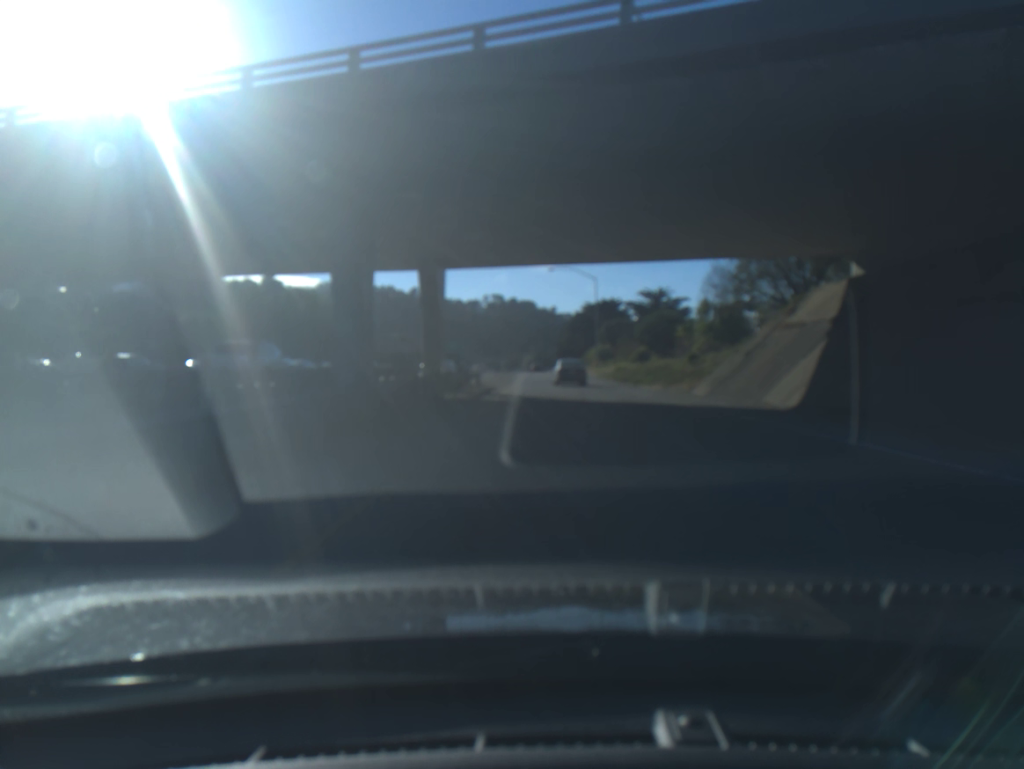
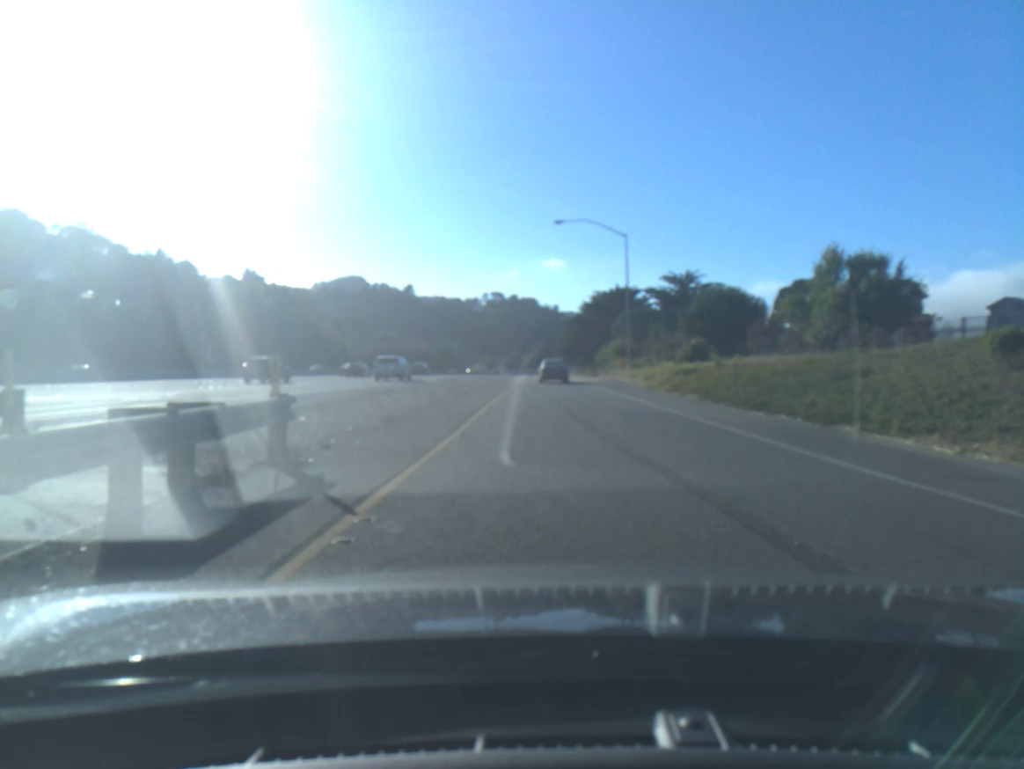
(+0.1, +29.8) m; 0°
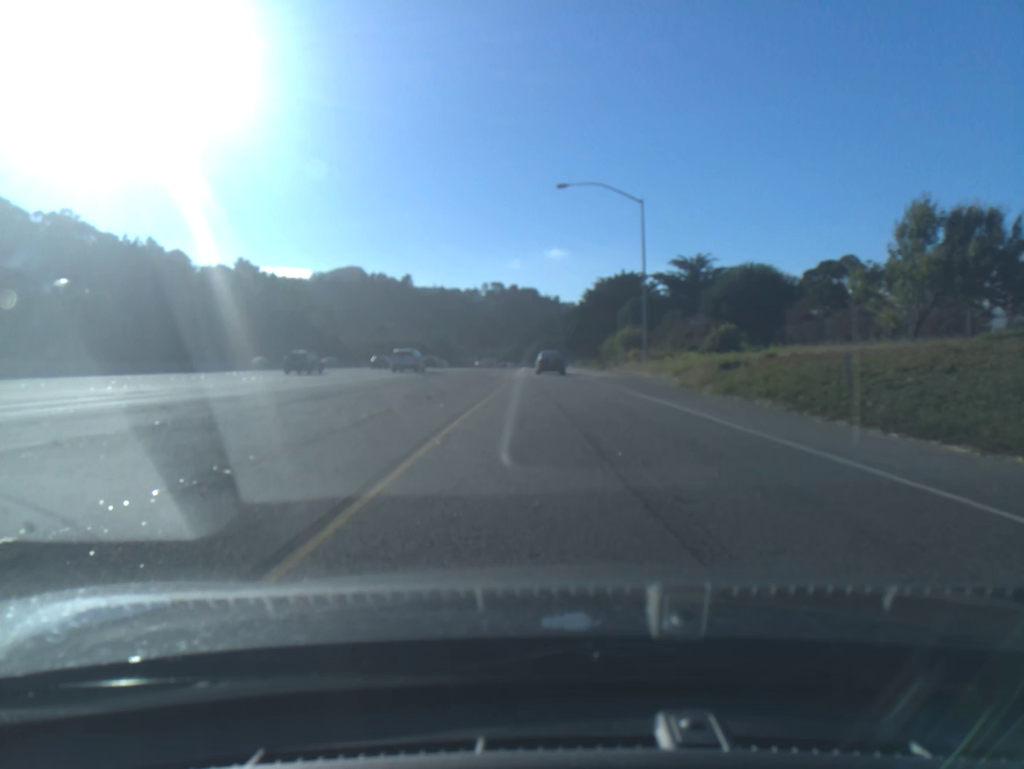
(0.0, +9.1) m; 0°
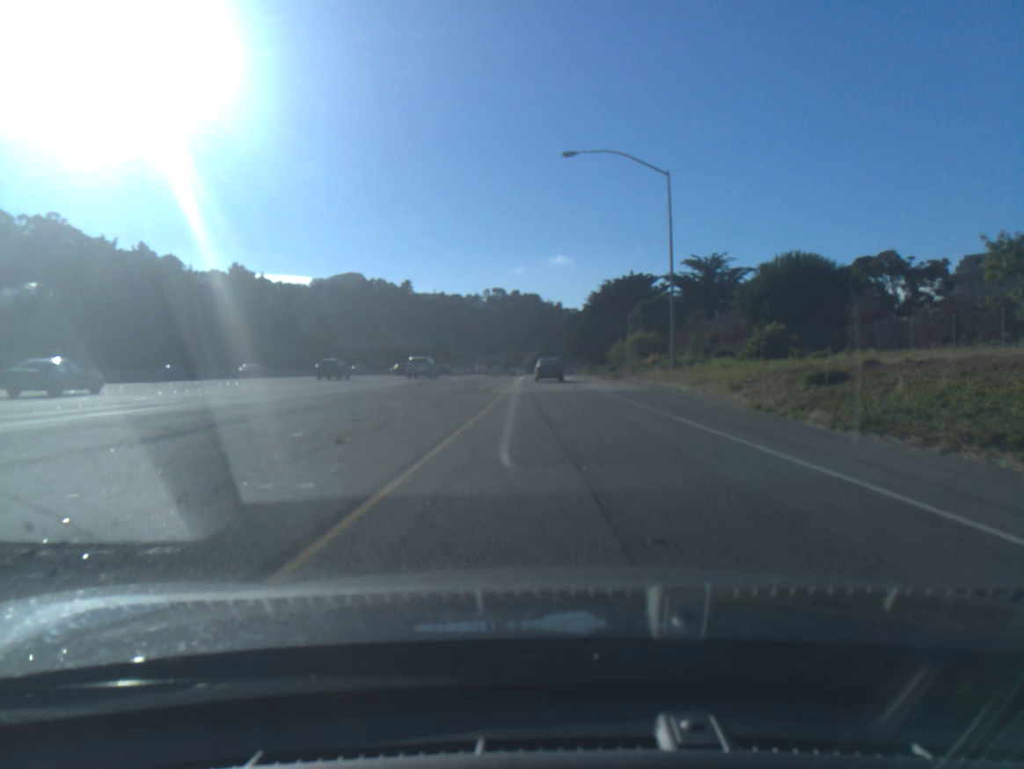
(0.0, +9.5) m; 0°
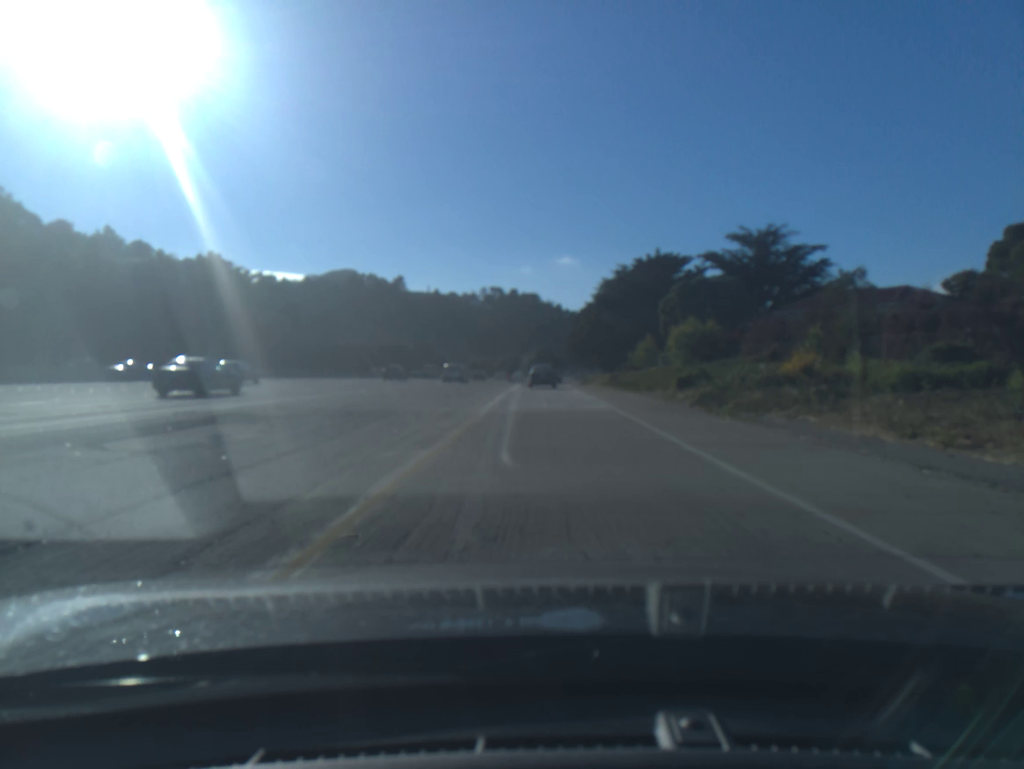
(-0.1, +30.9) m; 0°
